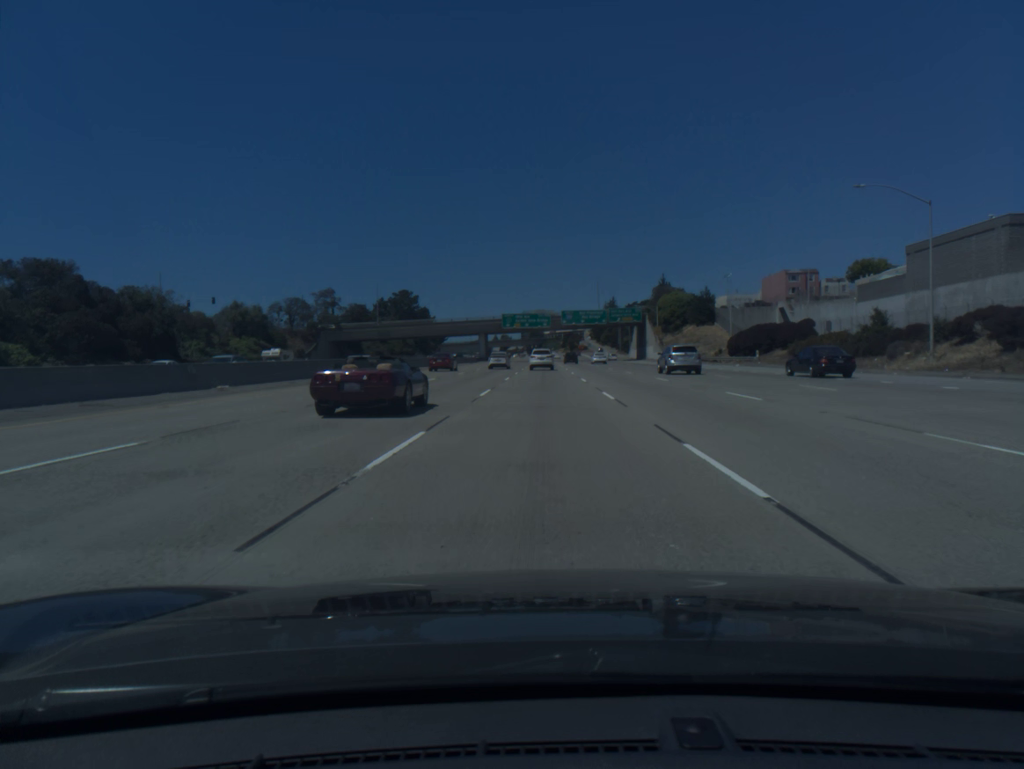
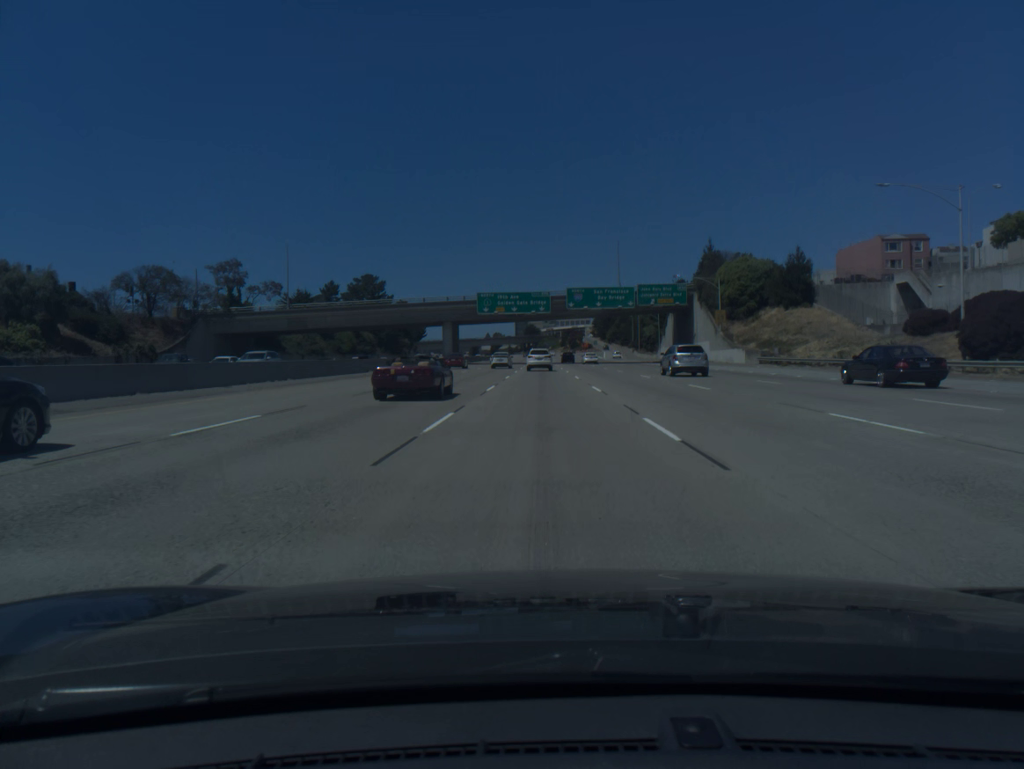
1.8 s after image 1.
(0.0, +52.4) m; 0°
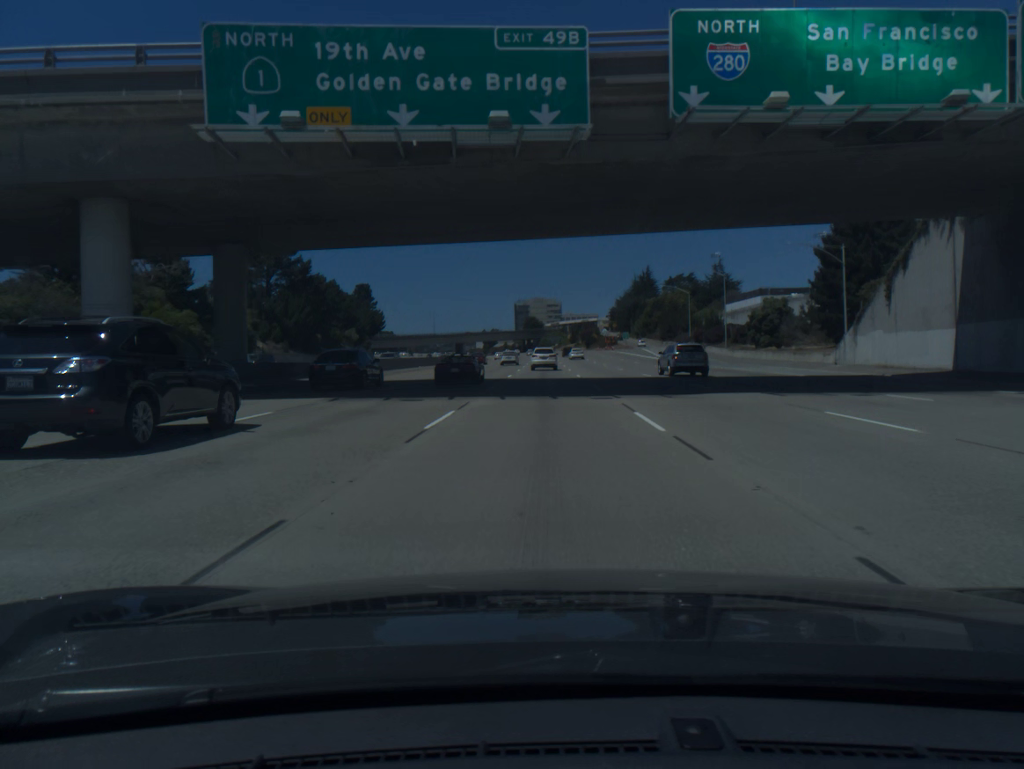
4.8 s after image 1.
(-0.1, +84.7) m; 0°
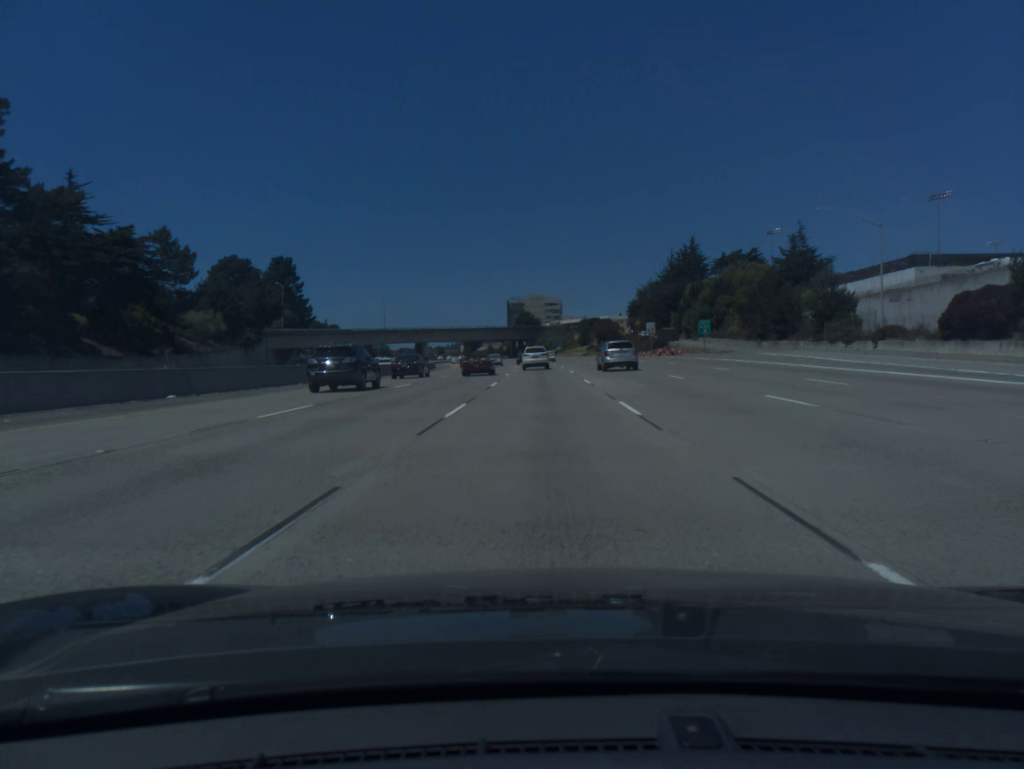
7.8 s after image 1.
(+0.2, +82.6) m; 0°
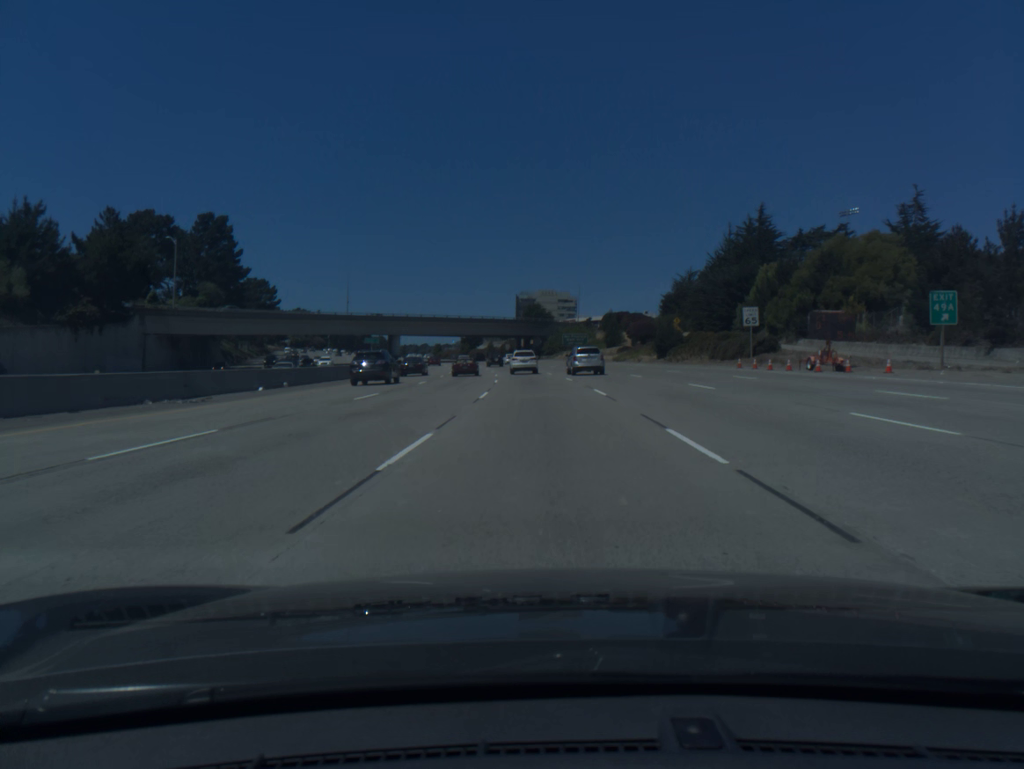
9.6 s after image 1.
(-0.2, +49.2) m; -1°
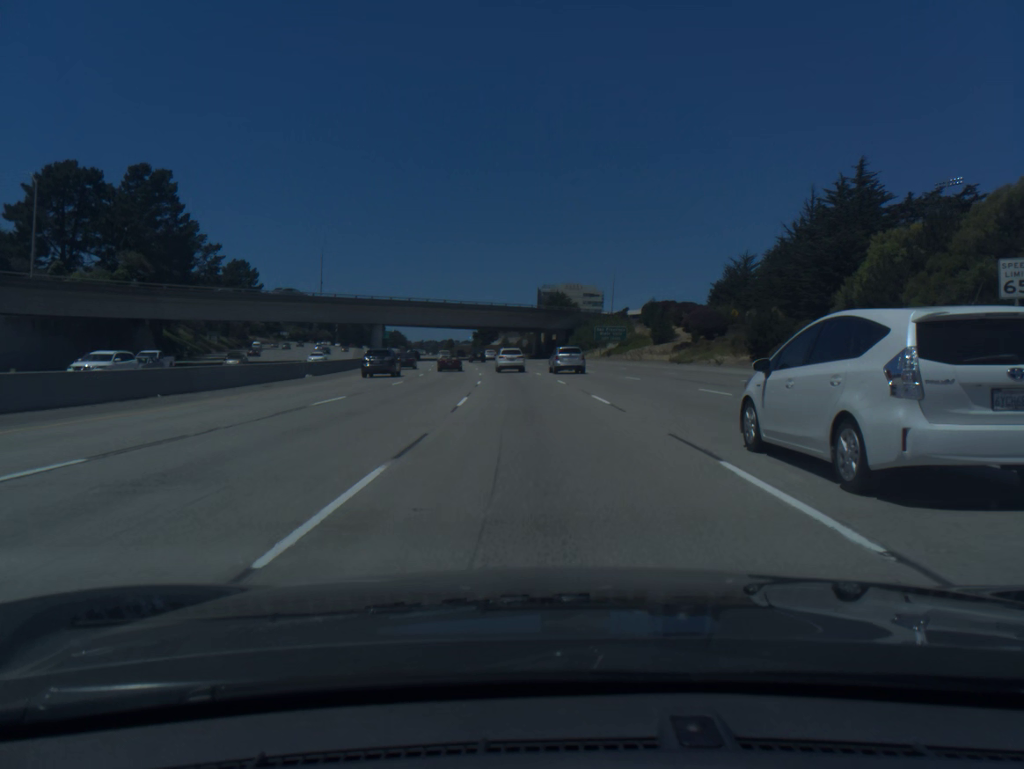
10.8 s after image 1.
(-0.4, +32.5) m; -2°
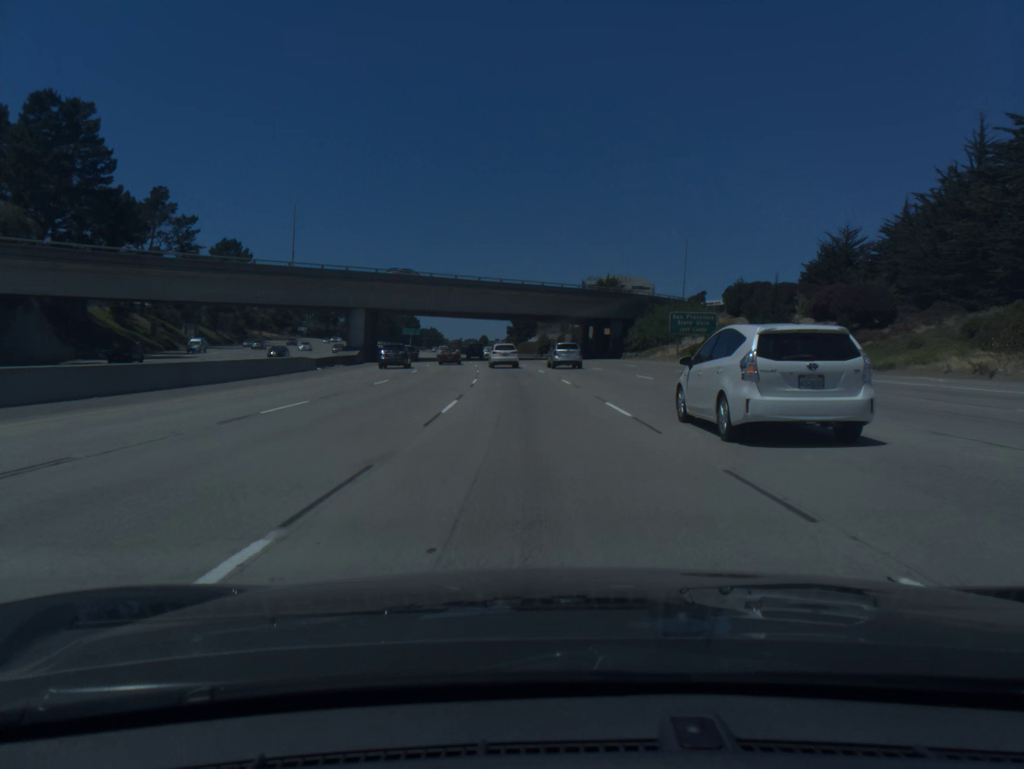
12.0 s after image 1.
(-0.8, +32.2) m; -3°
